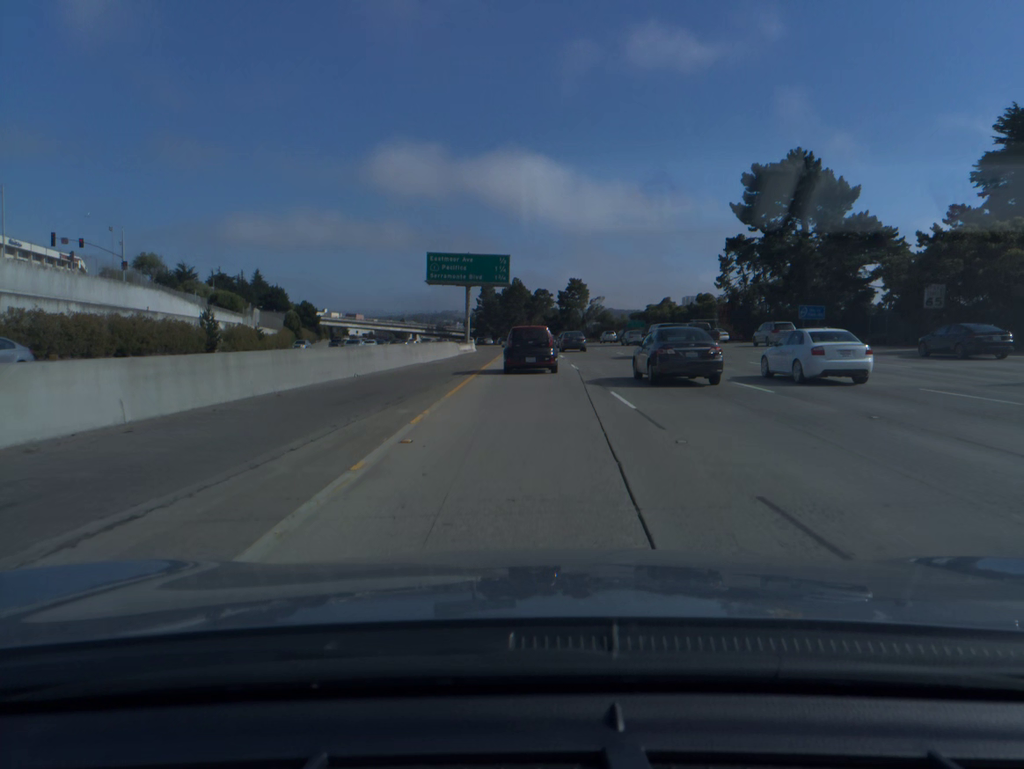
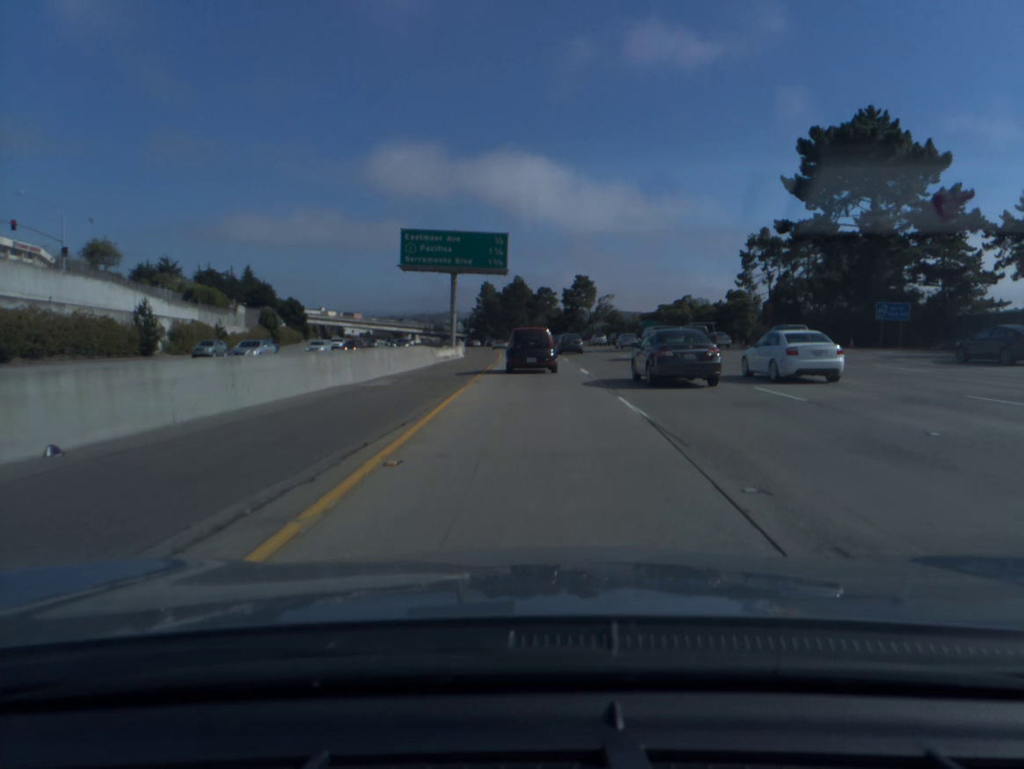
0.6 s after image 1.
(0.0, +16.3) m; 0°
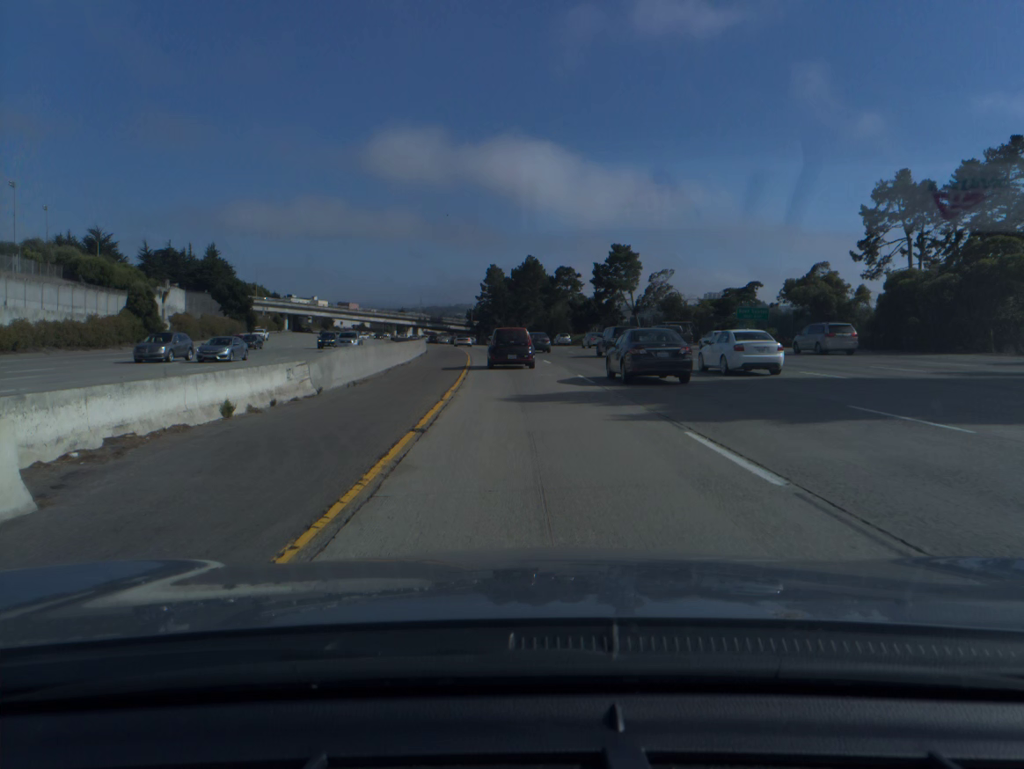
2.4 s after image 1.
(-0.1, +48.9) m; -1°
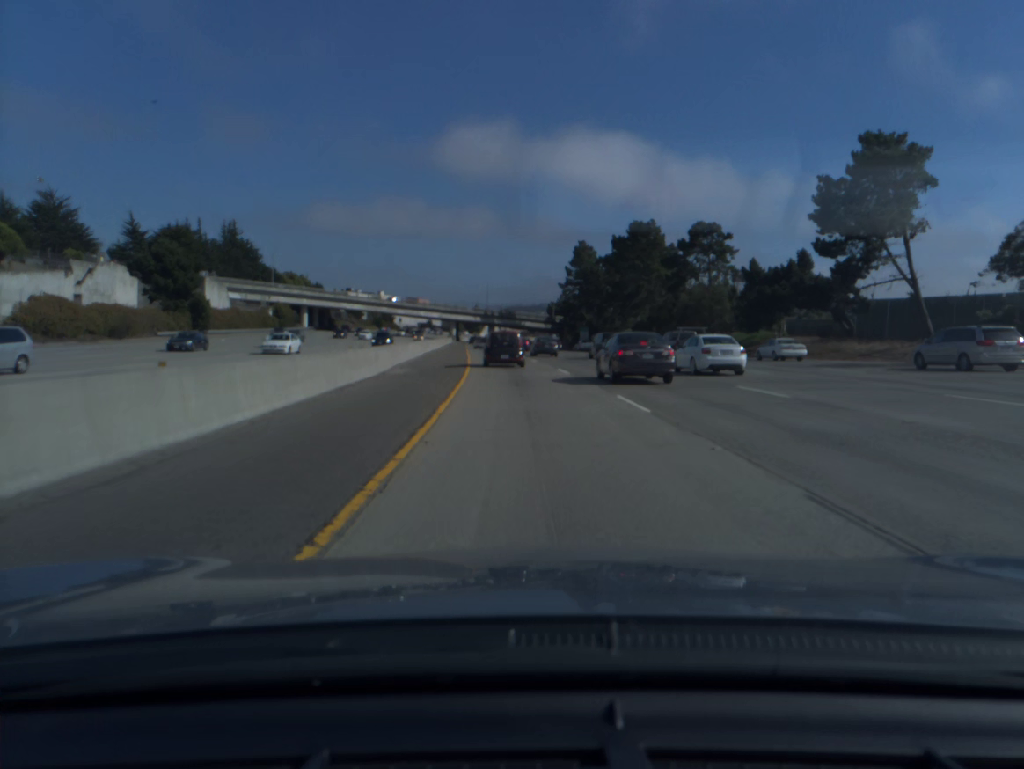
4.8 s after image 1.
(-3.7, +65.8) m; -6°
